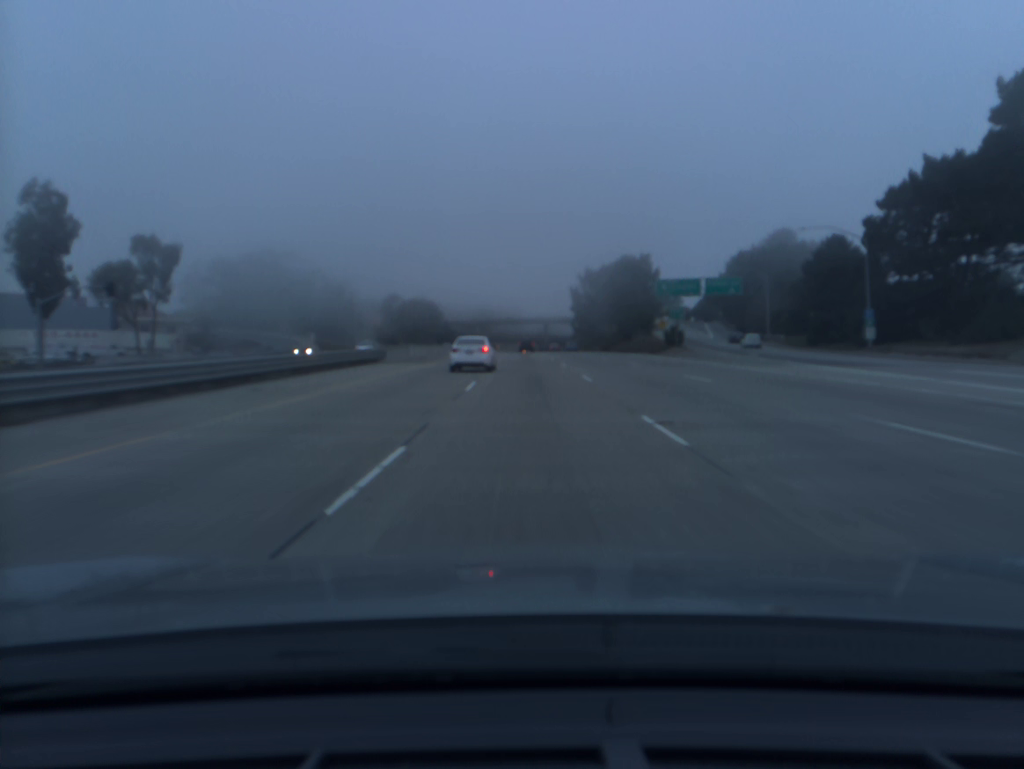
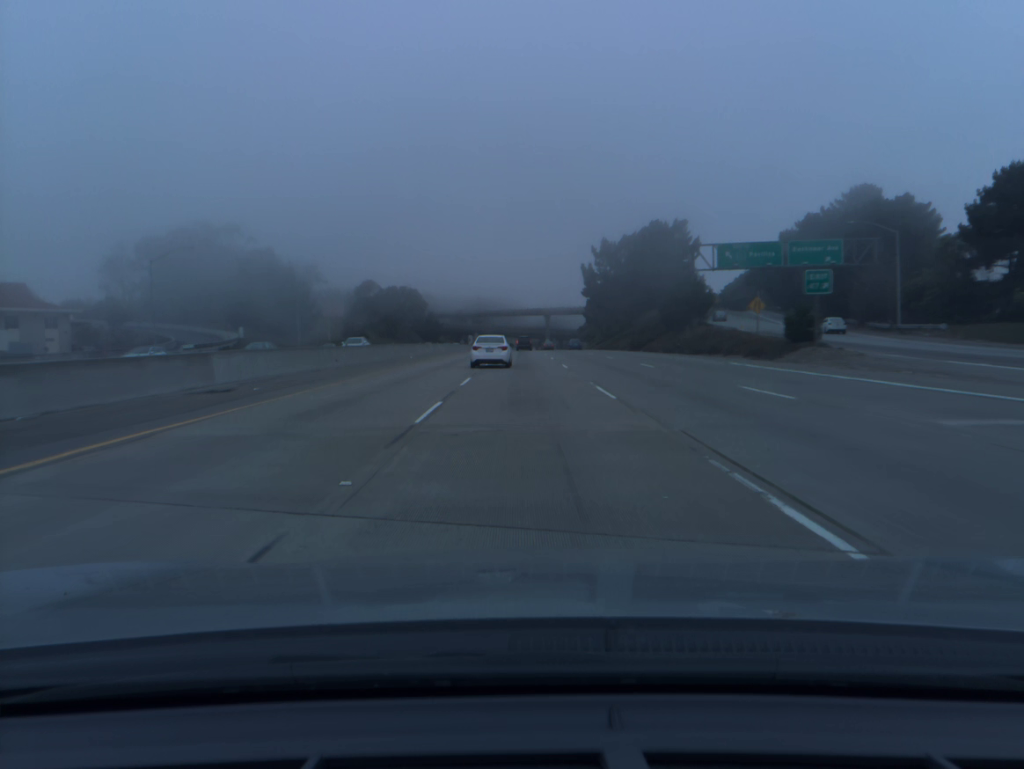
(+0.2, +36.8) m; 0°
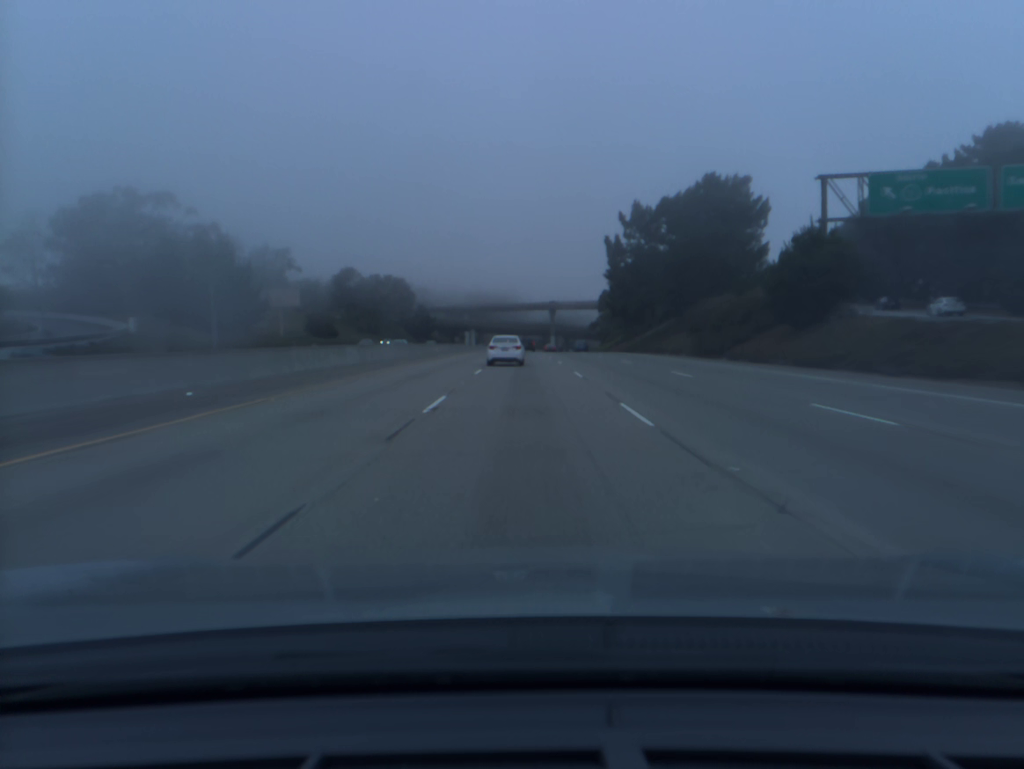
(-0.1, +36.7) m; 0°
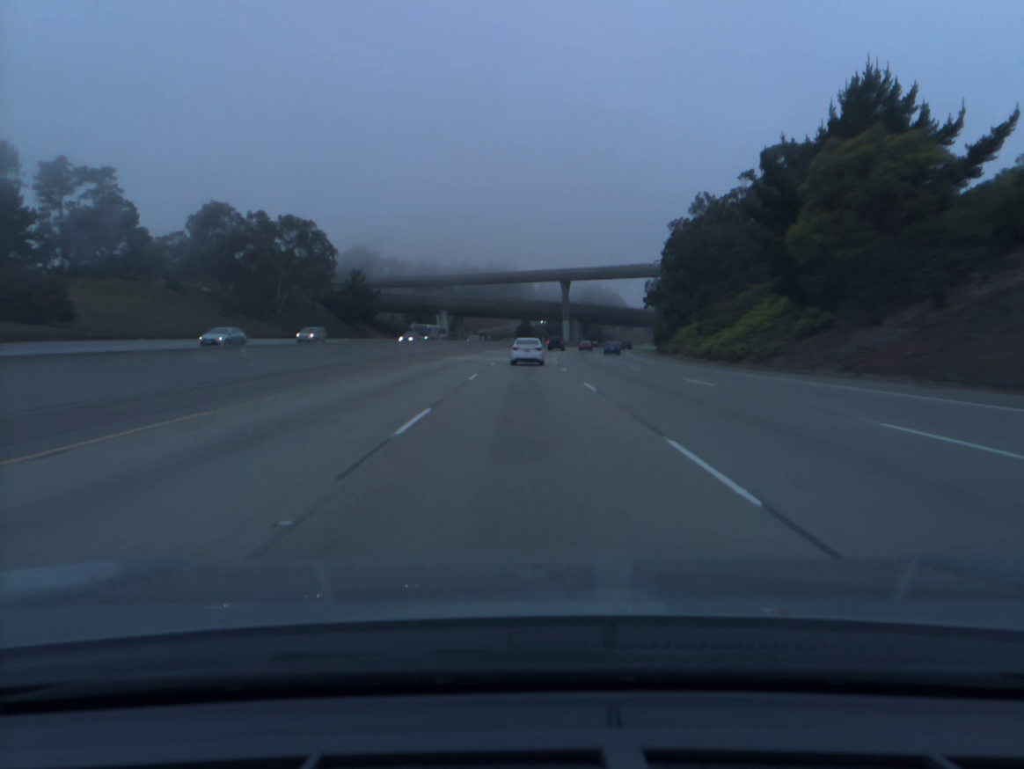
(+0.1, +90.8) m; 0°
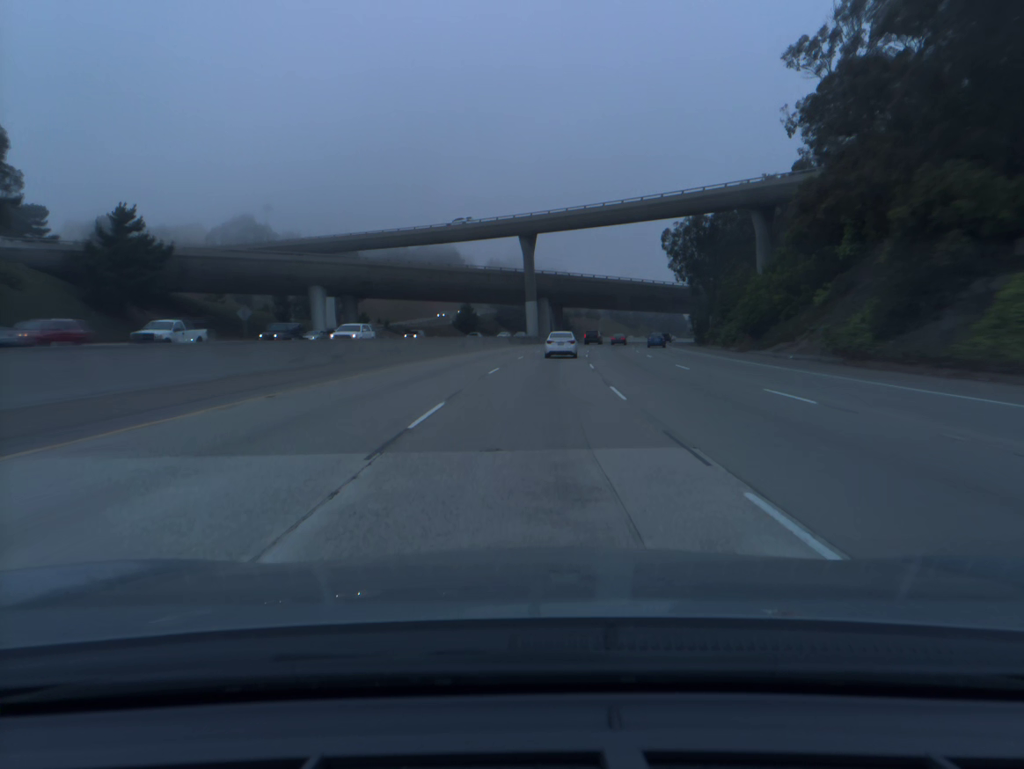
(+1.2, +72.3) m; +4°
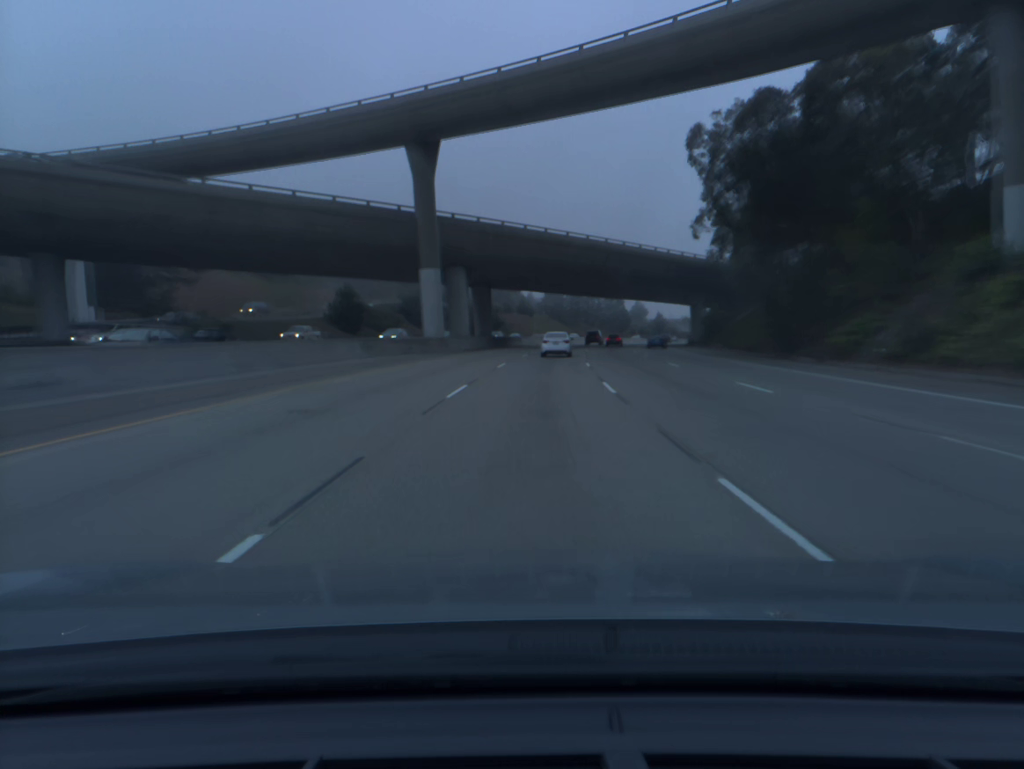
(+2.5, +53.5) m; +5°
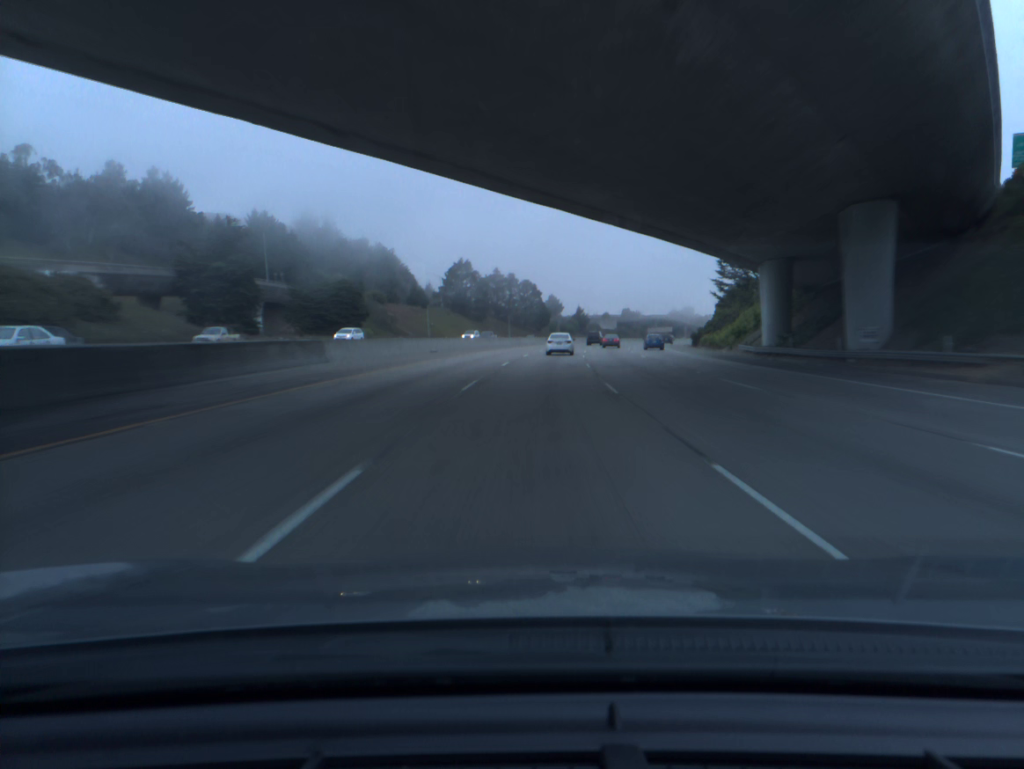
(+4.0, +70.9) m; +7°
